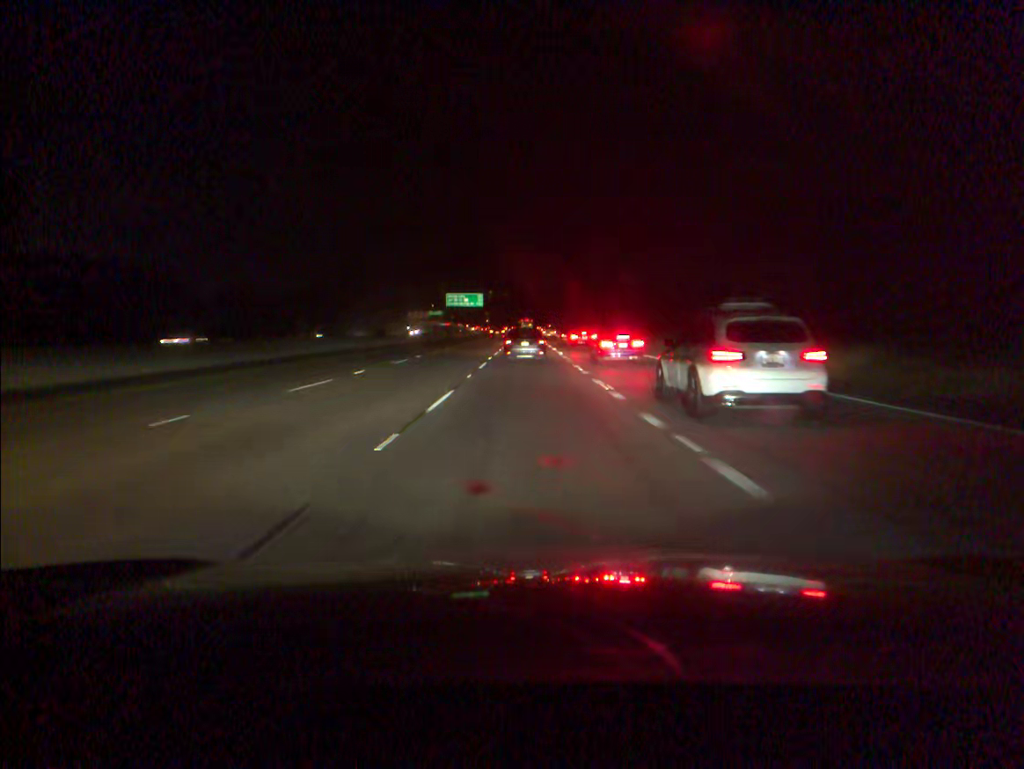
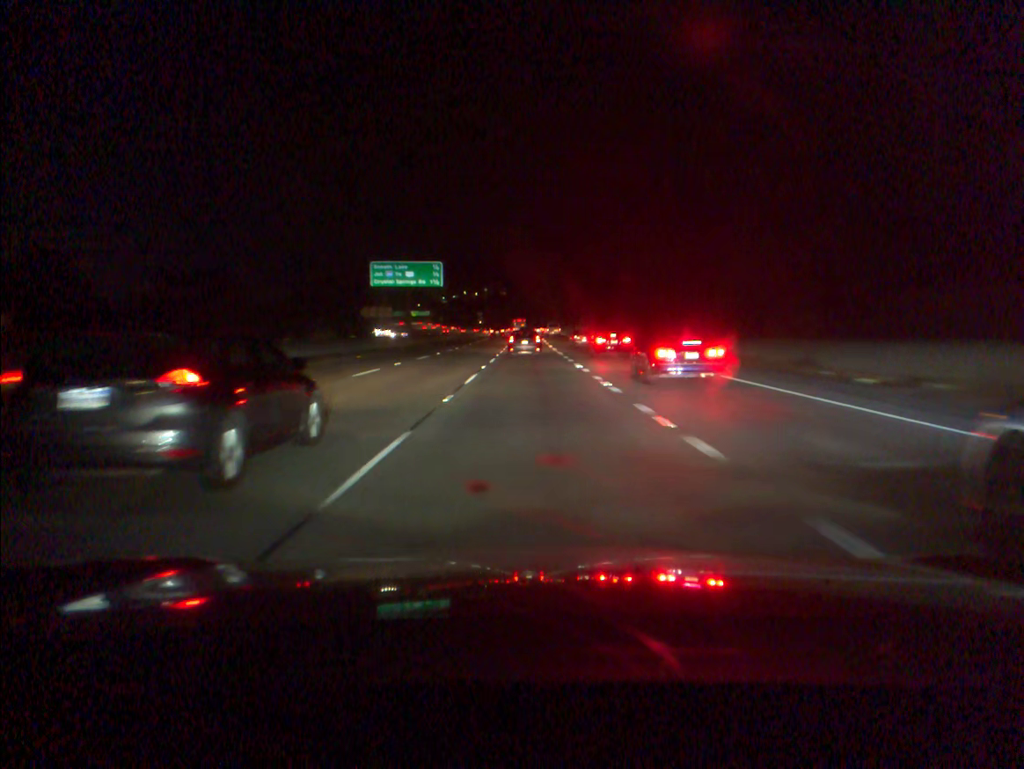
(0.0, +78.9) m; 0°
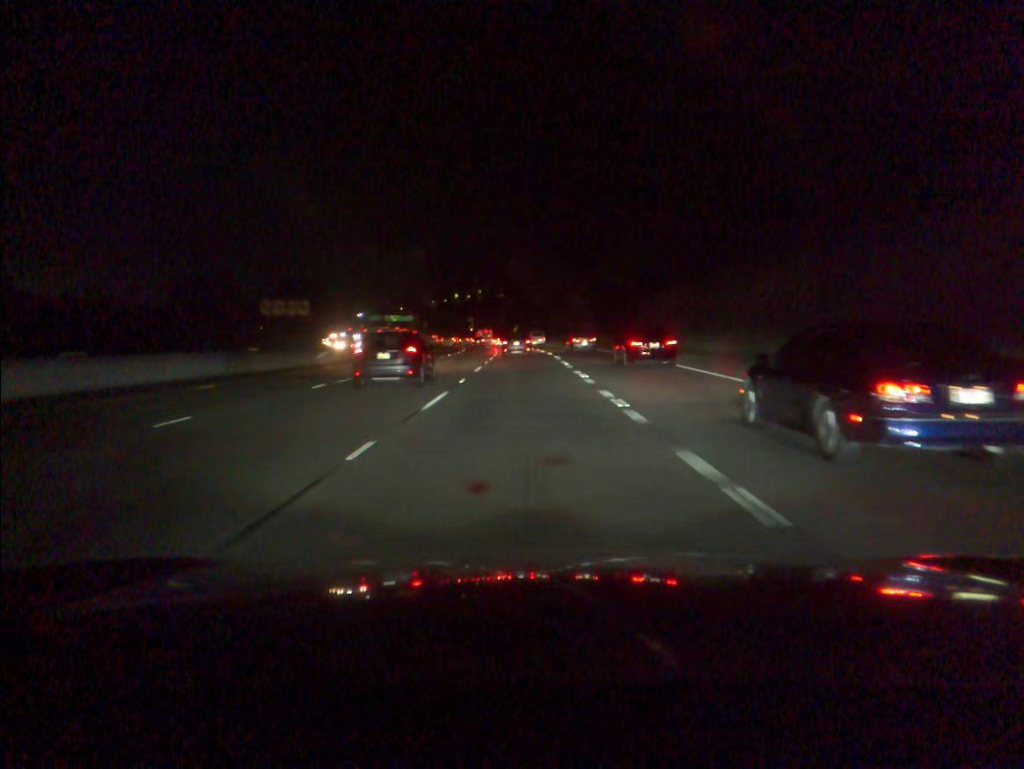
(+0.4, +77.3) m; 0°
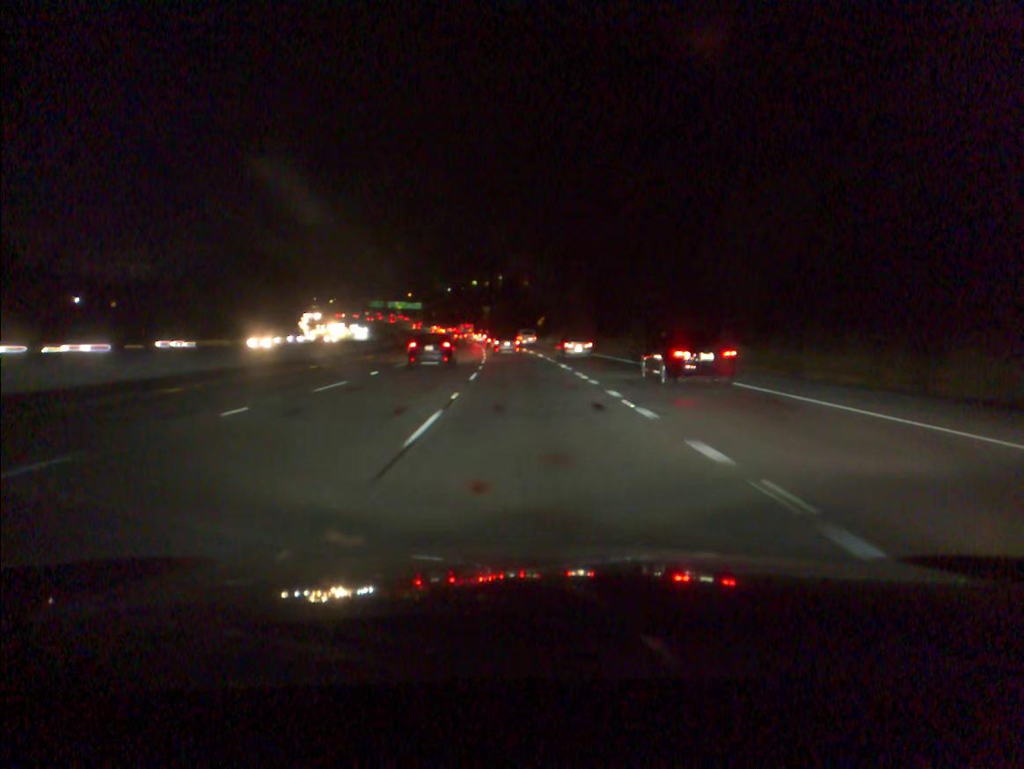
(-0.7, +61.8) m; -2°
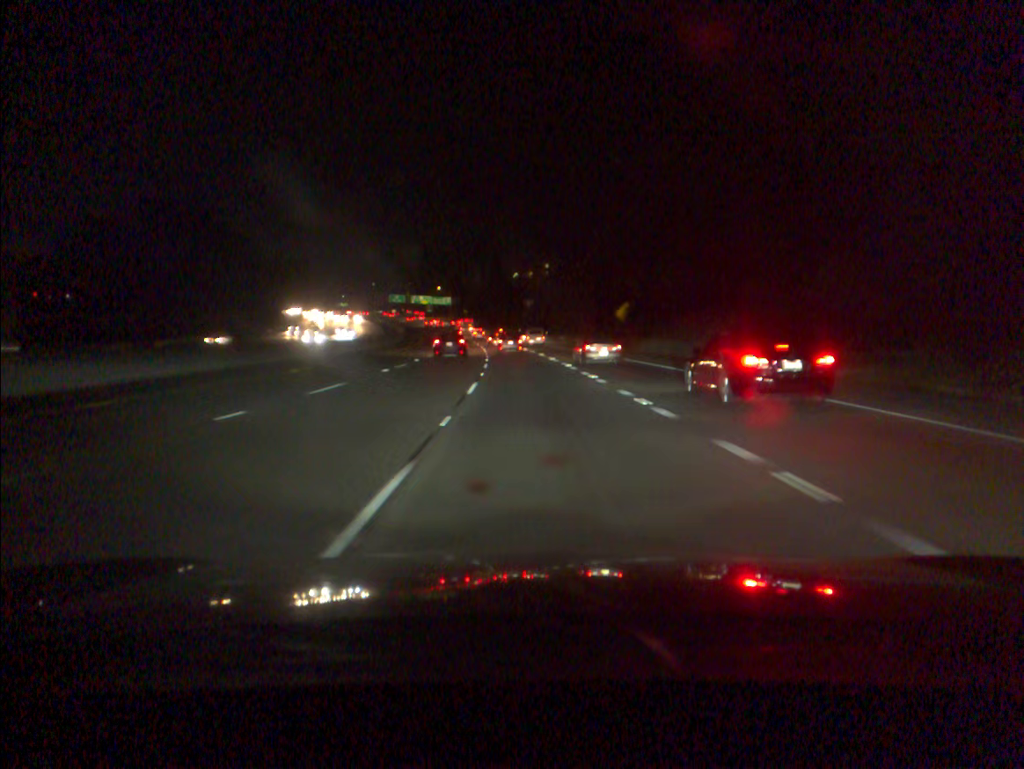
(-1.9, +62.6) m; -3°
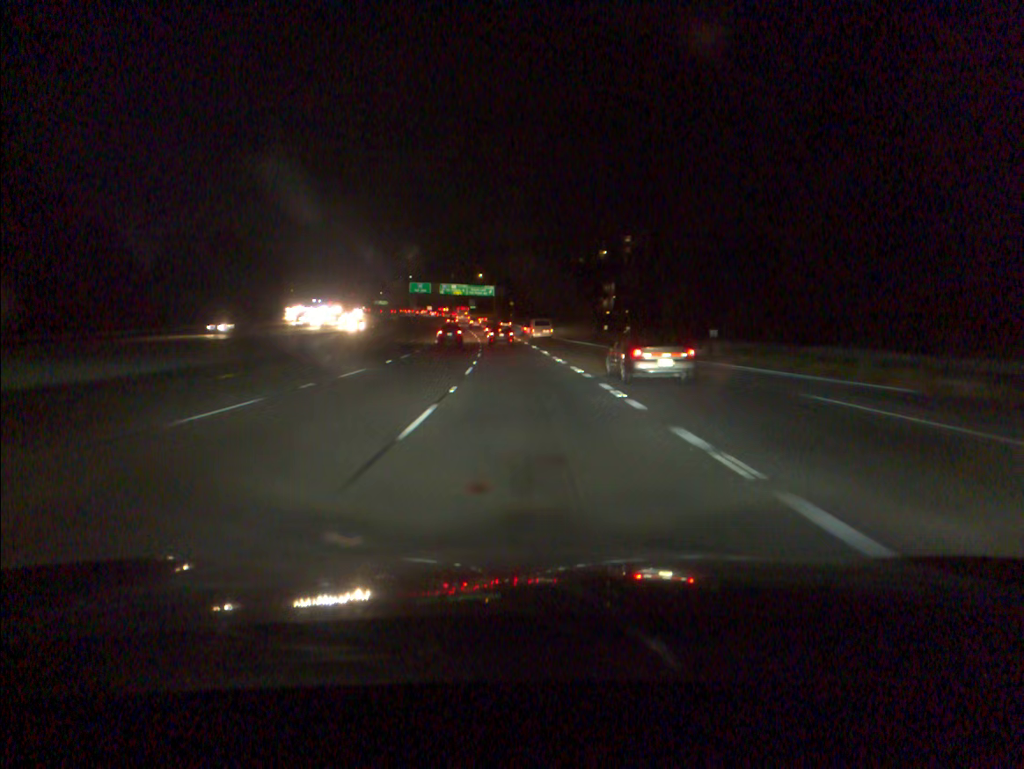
(-2.7, +79.6) m; -4°
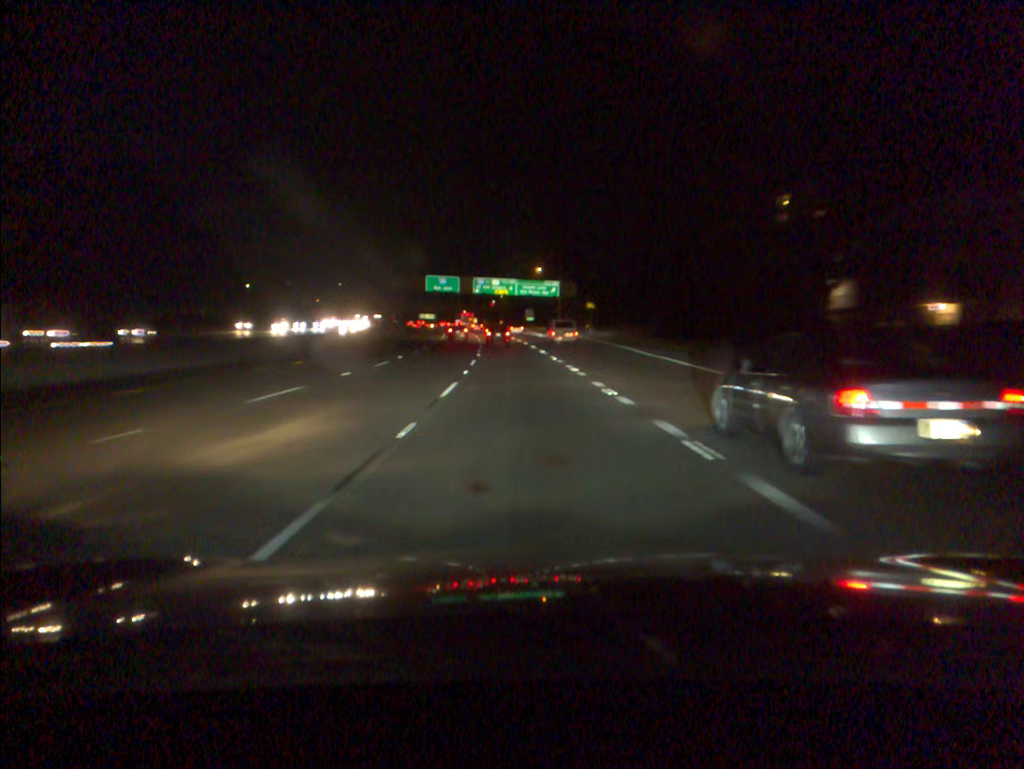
(-3.2, +79.4) m; -5°
